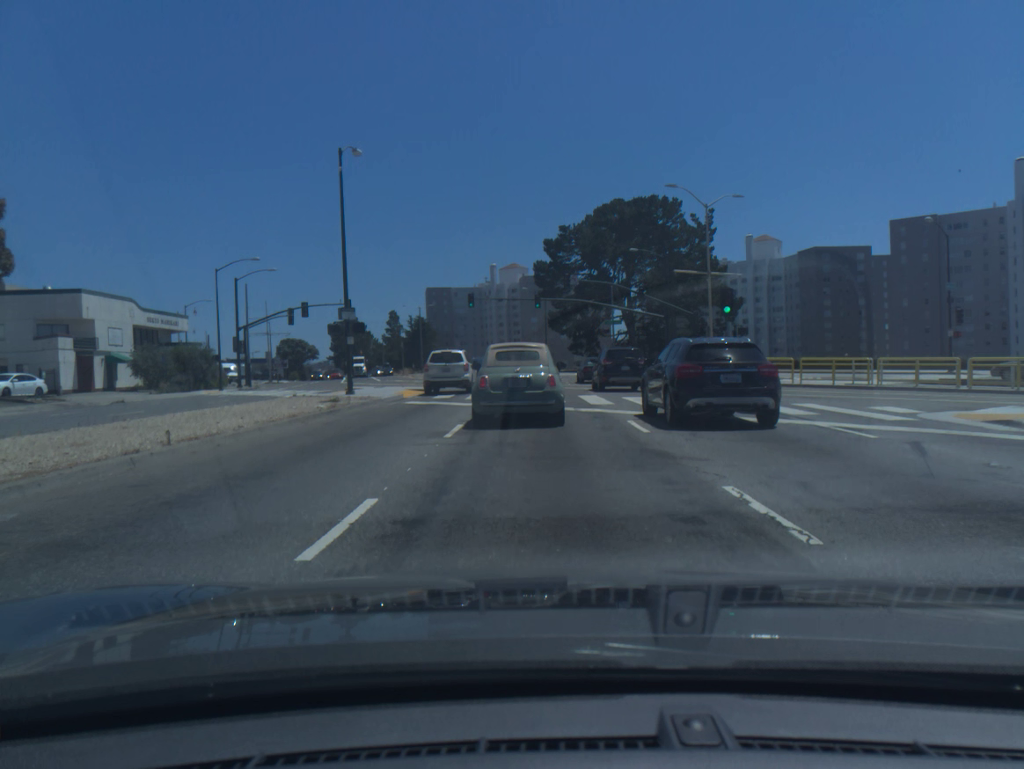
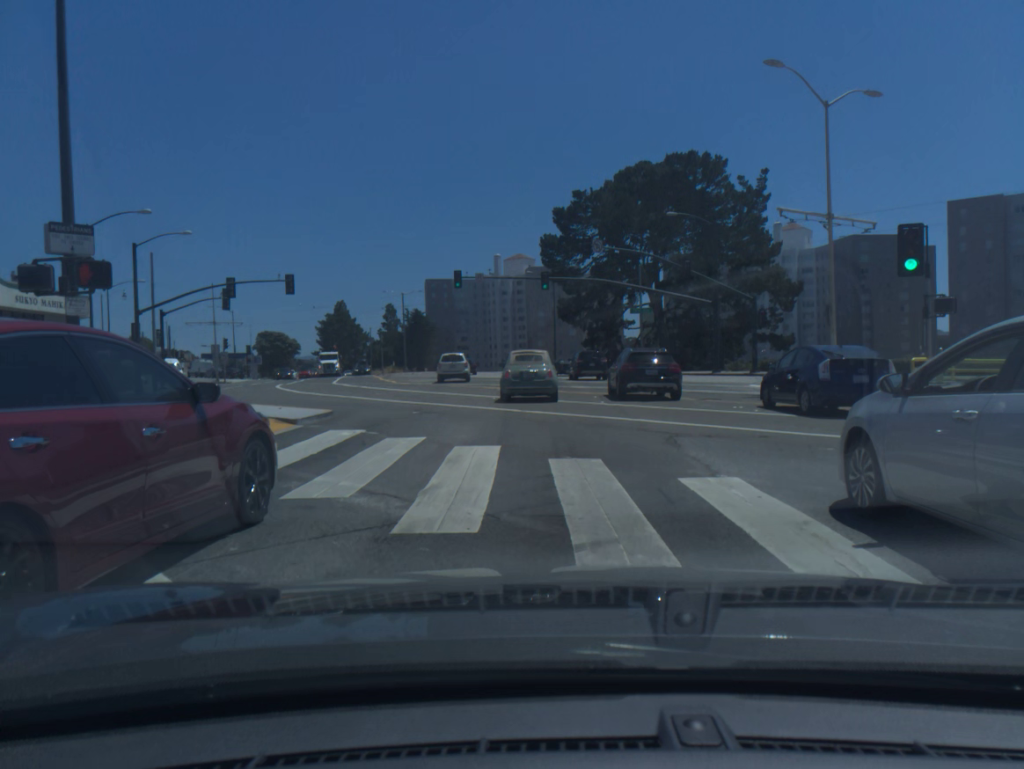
(-0.4, +17.9) m; -2°
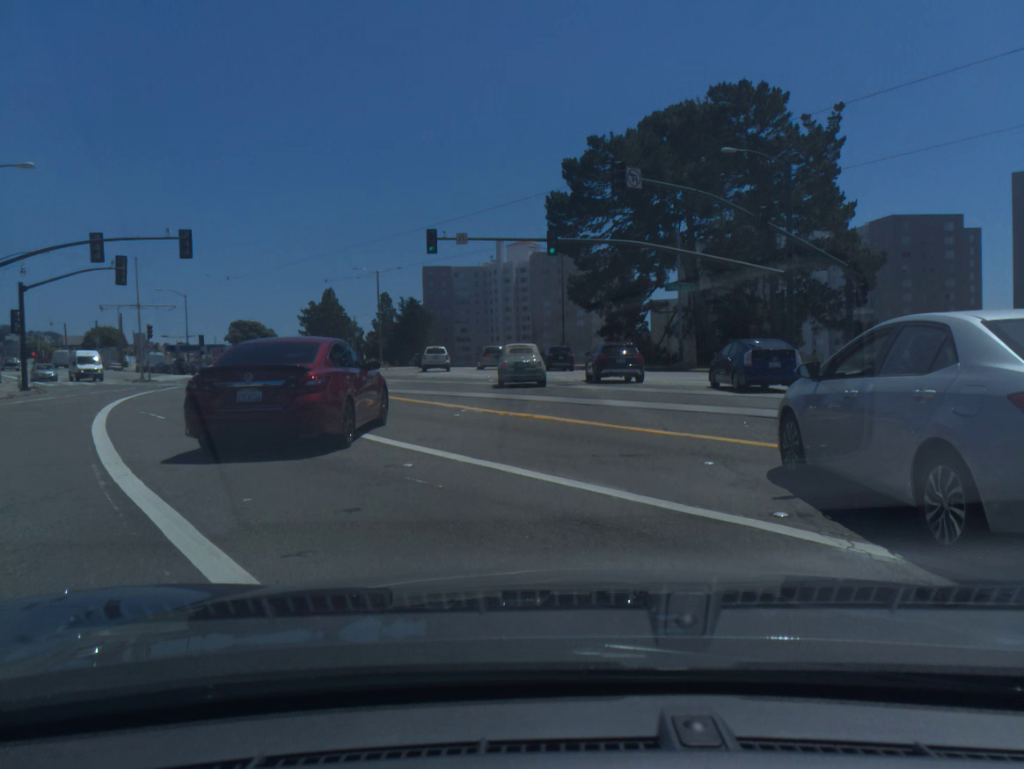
(-0.1, +15.8) m; -1°
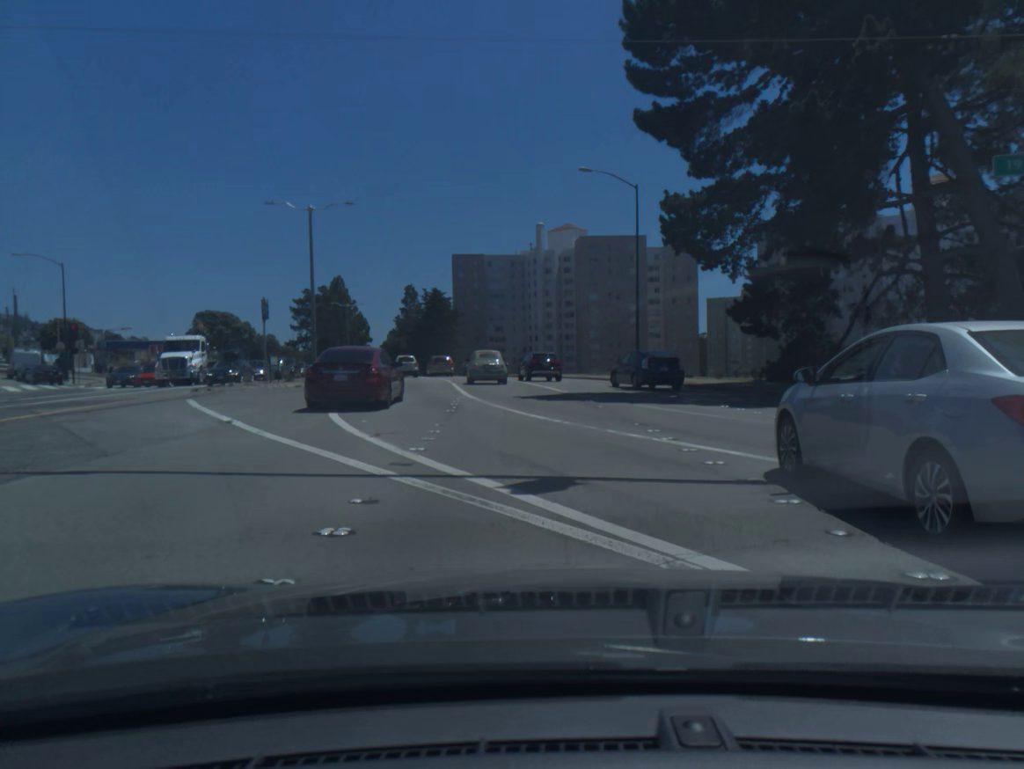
(-0.7, +32.9) m; -3°
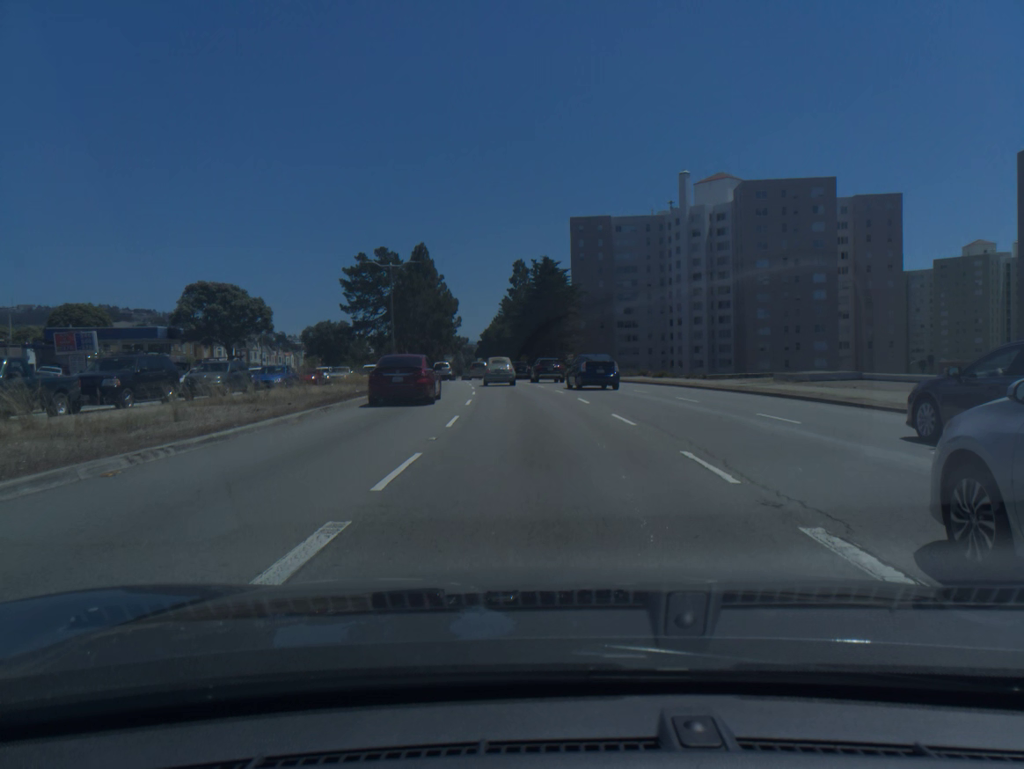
(-3.4, +40.8) m; -9°
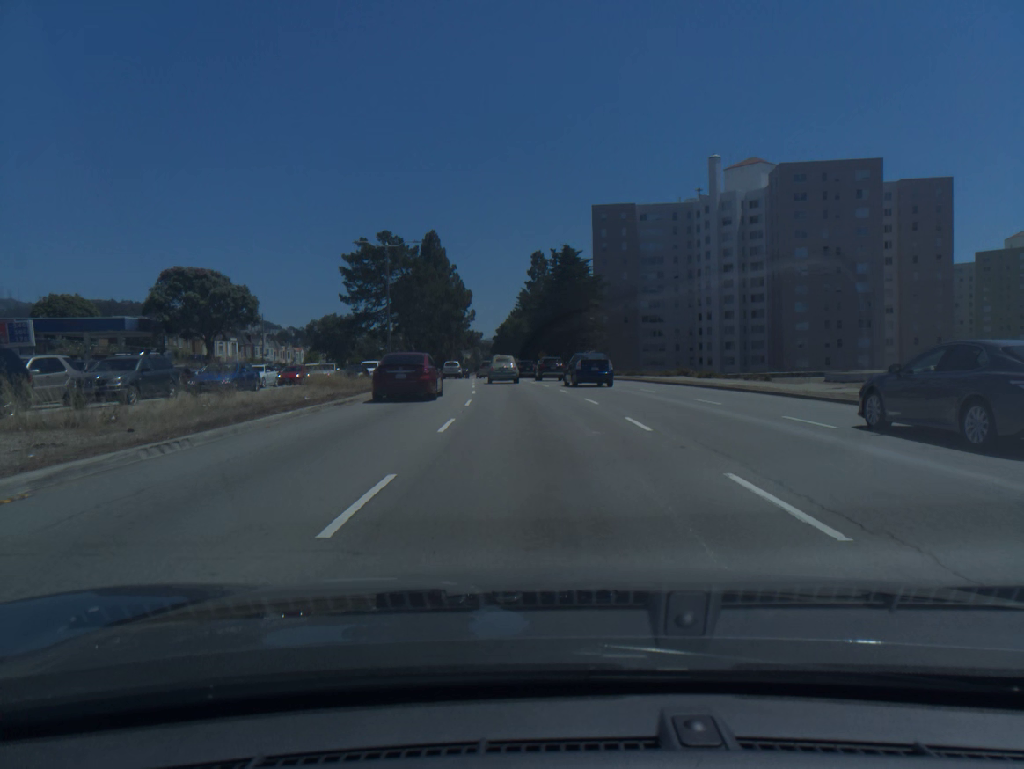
(-0.1, +9.2) m; -1°
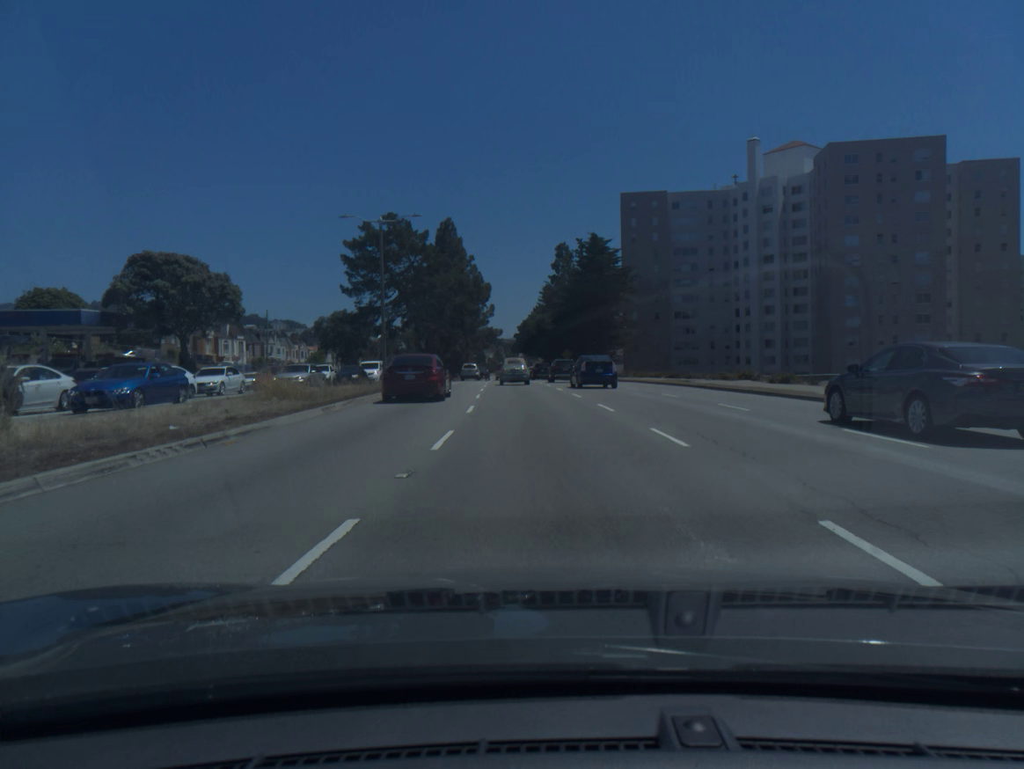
(-0.1, +9.6) m; -2°
